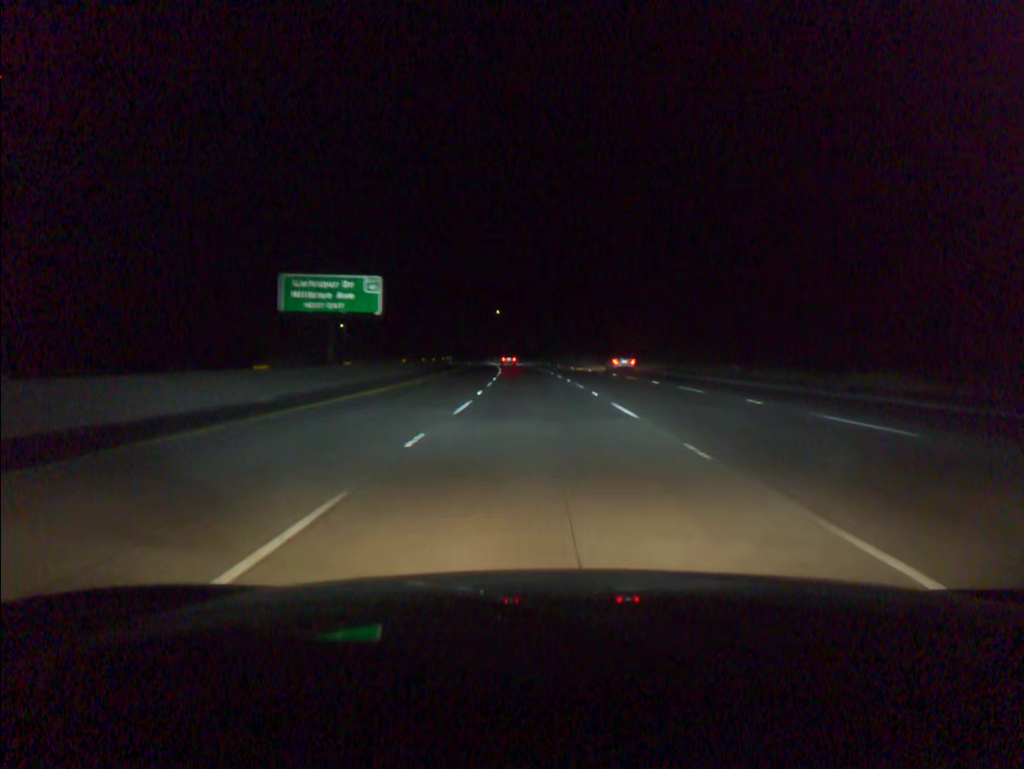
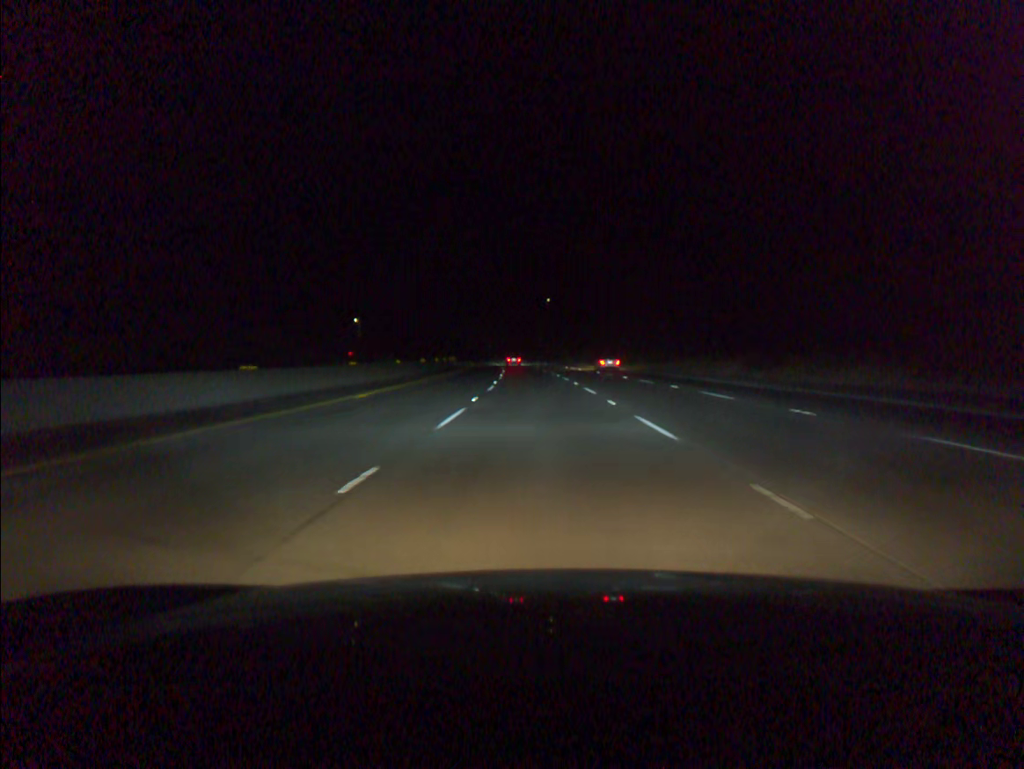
(-3.2, +91.1) m; -4°
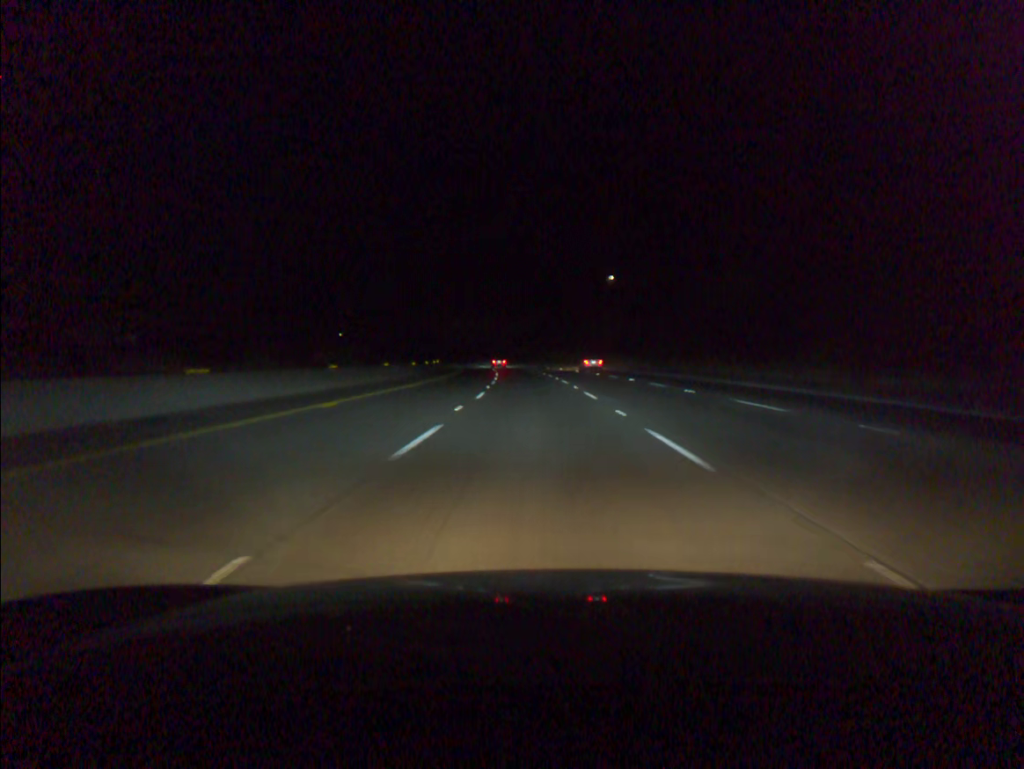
(-2.6, +91.1) m; -3°
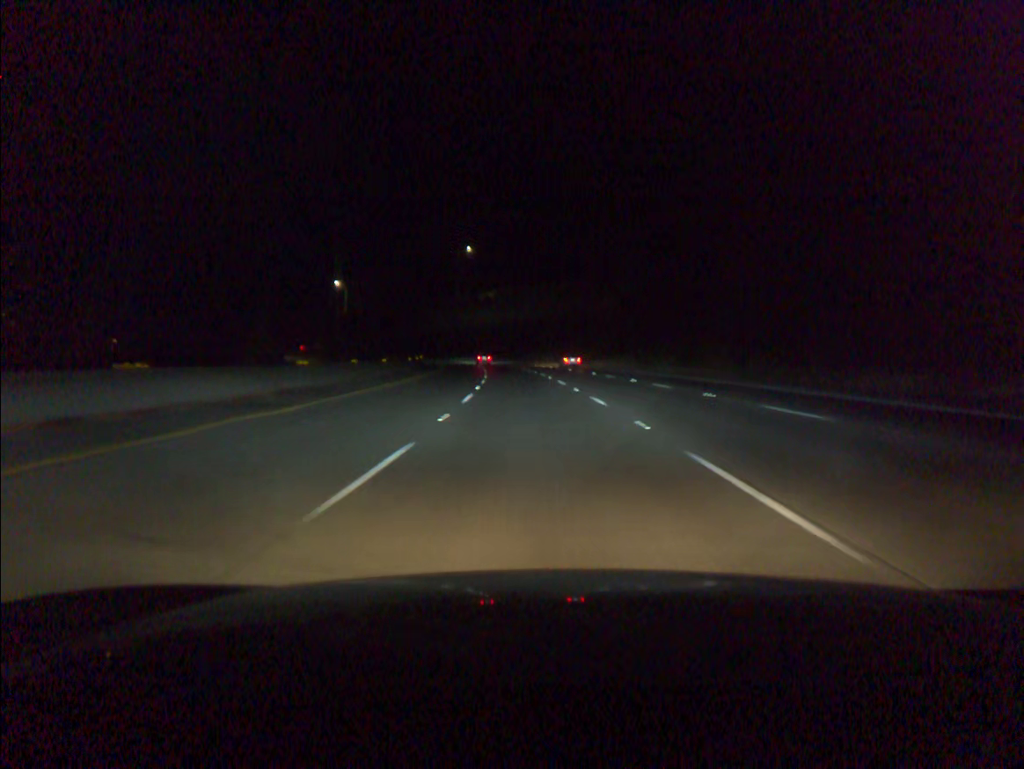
(-3.7, +91.1) m; -5°
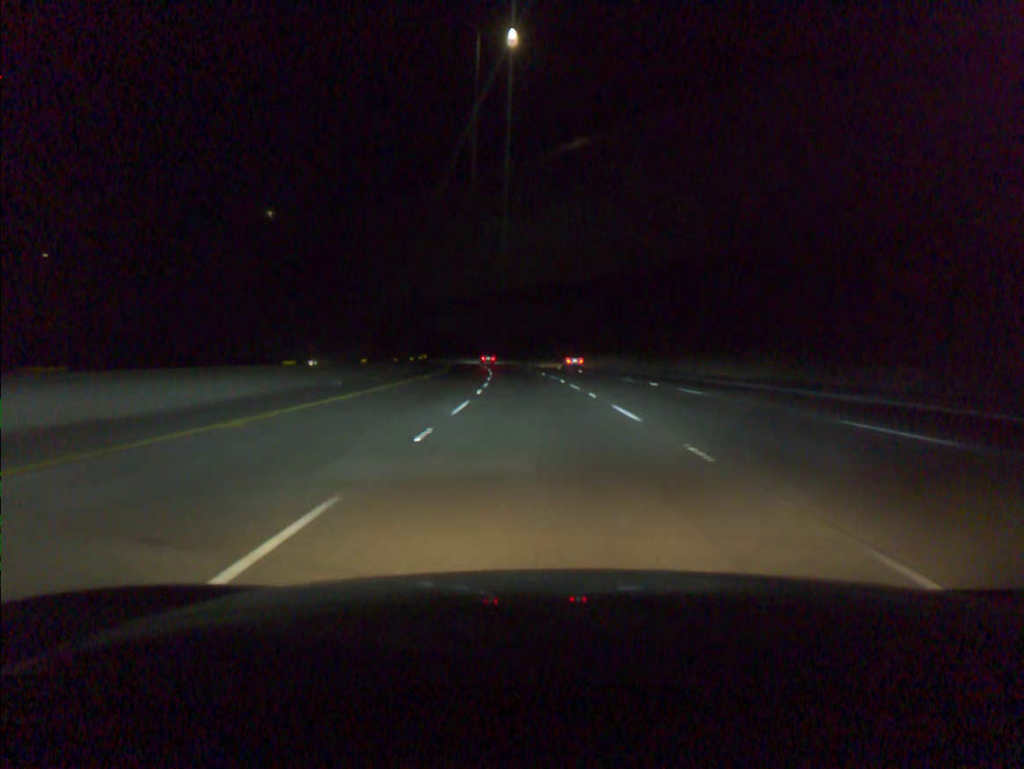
(-5.5, +91.0) m; -7°
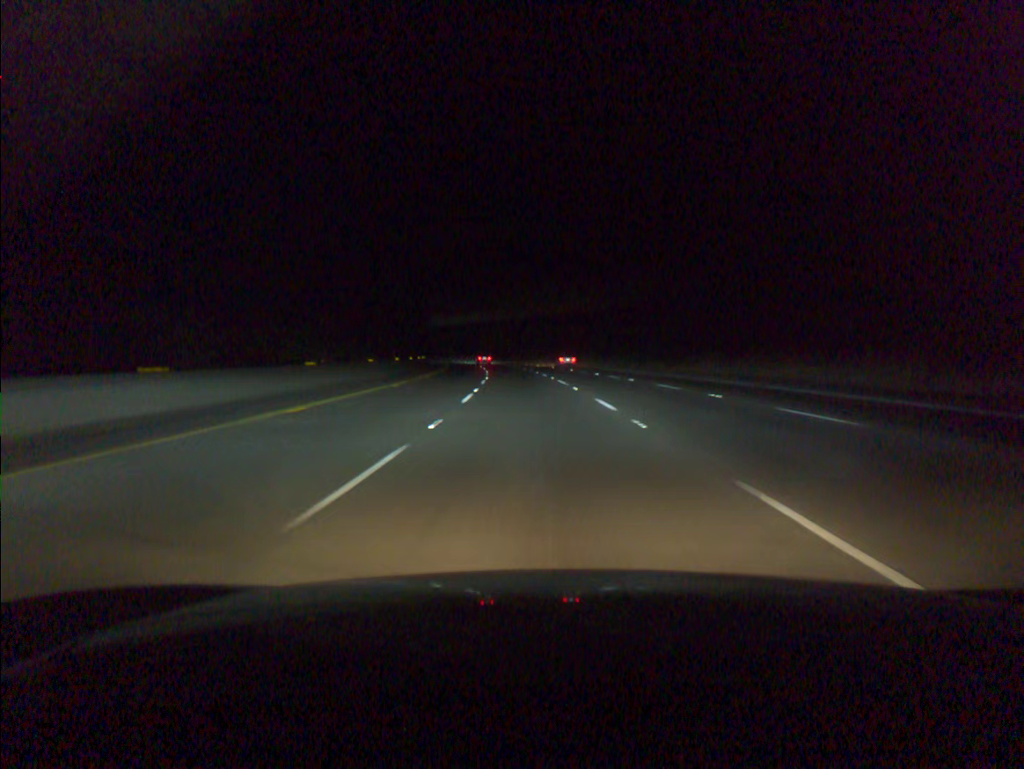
(-1.7, +54.6) m; -4°
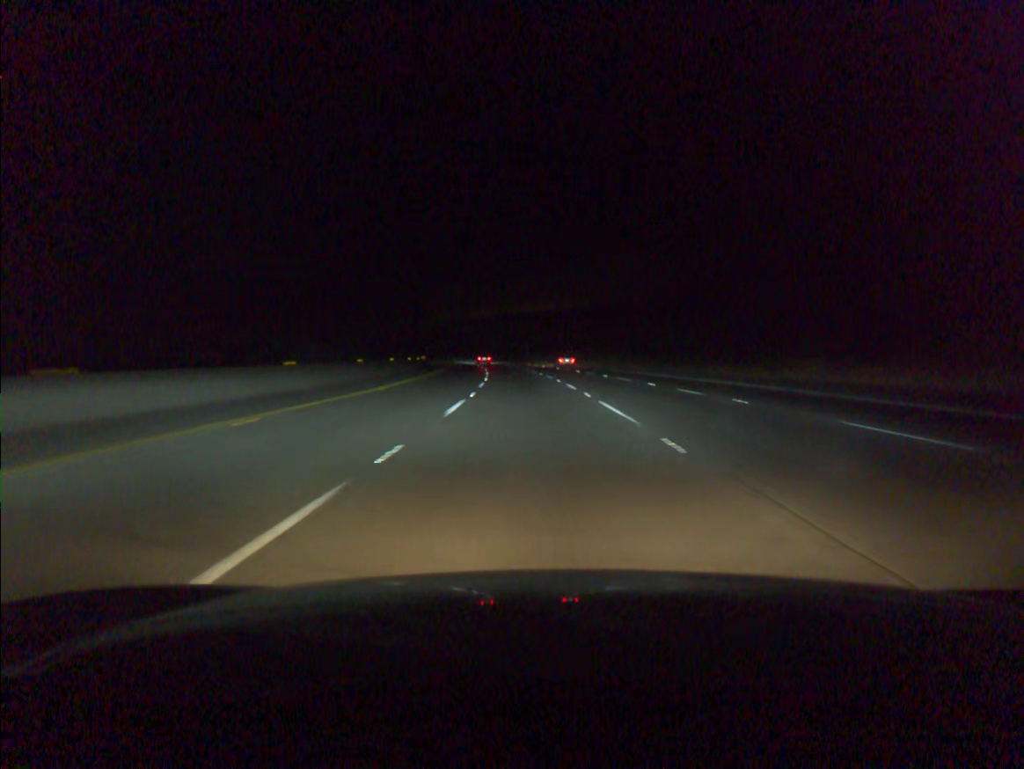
(-0.2, +18.2) m; -1°
